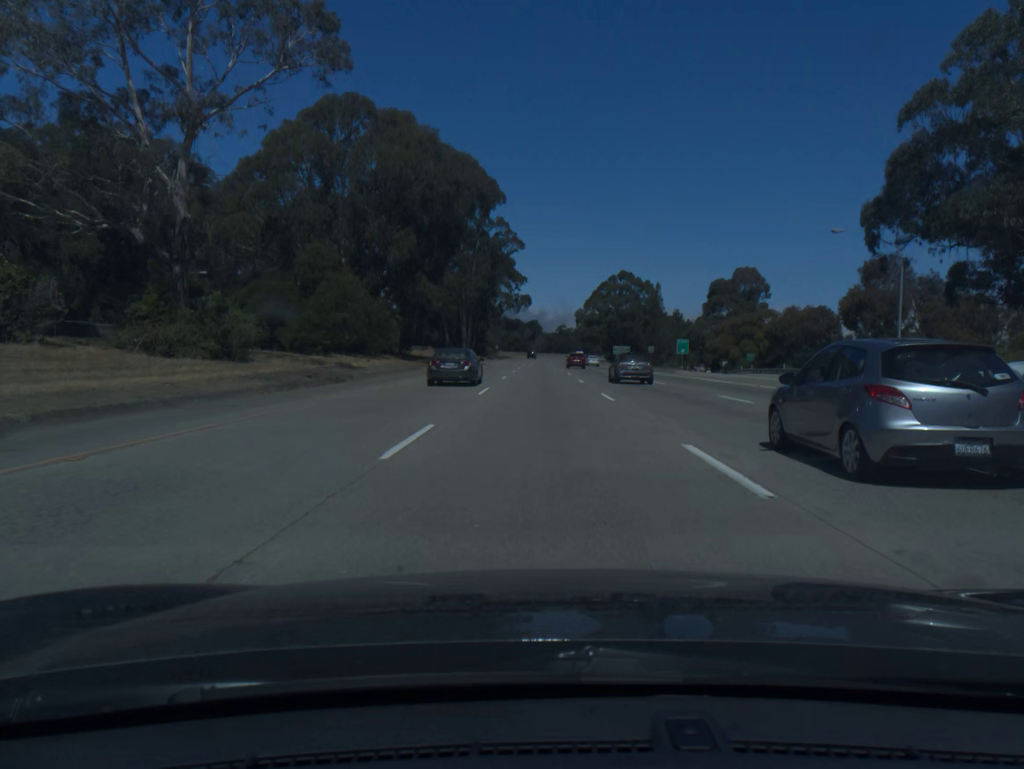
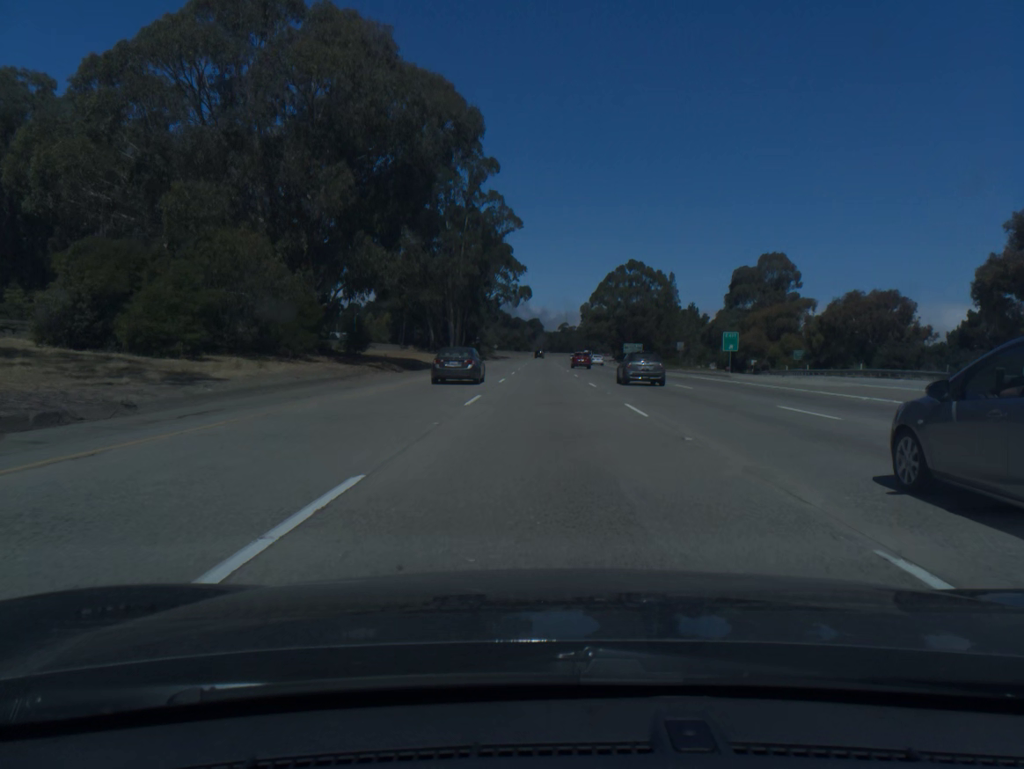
(0.0, +20.2) m; 0°
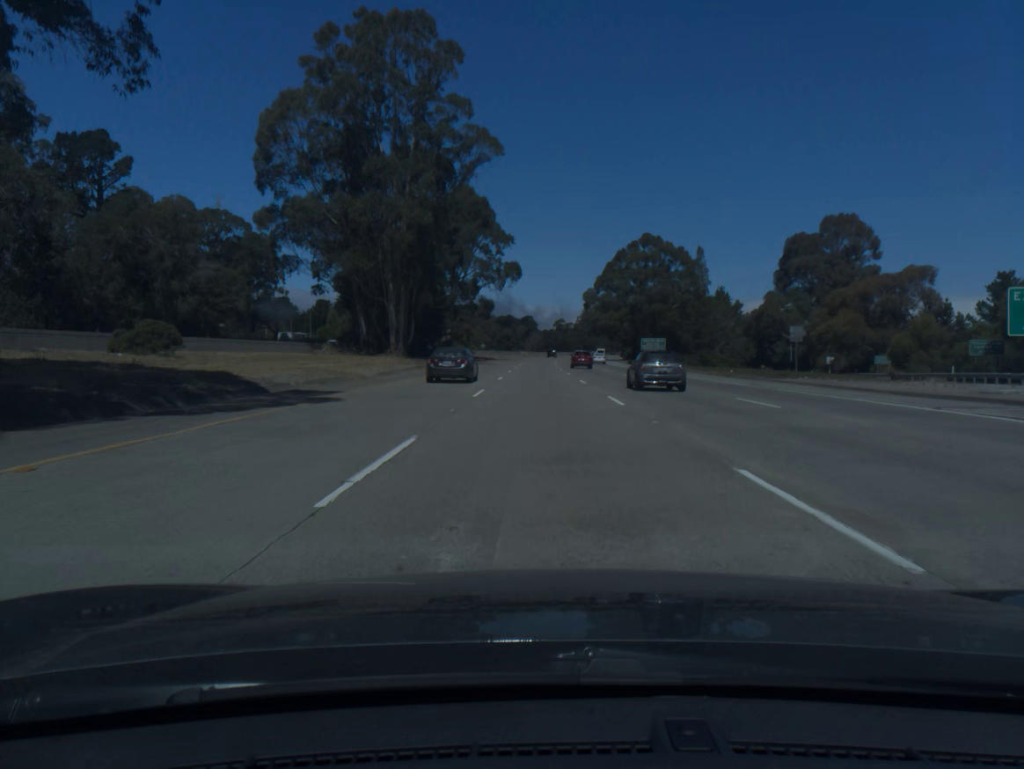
(+0.1, +40.5) m; 0°
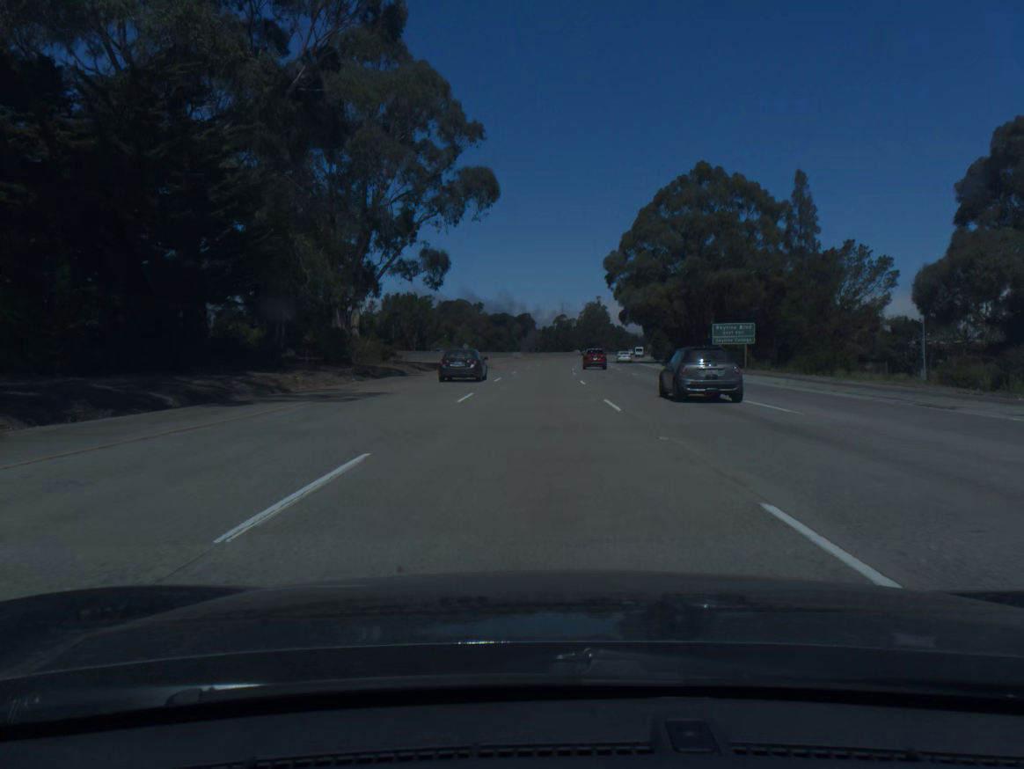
(+0.1, +60.3) m; 0°
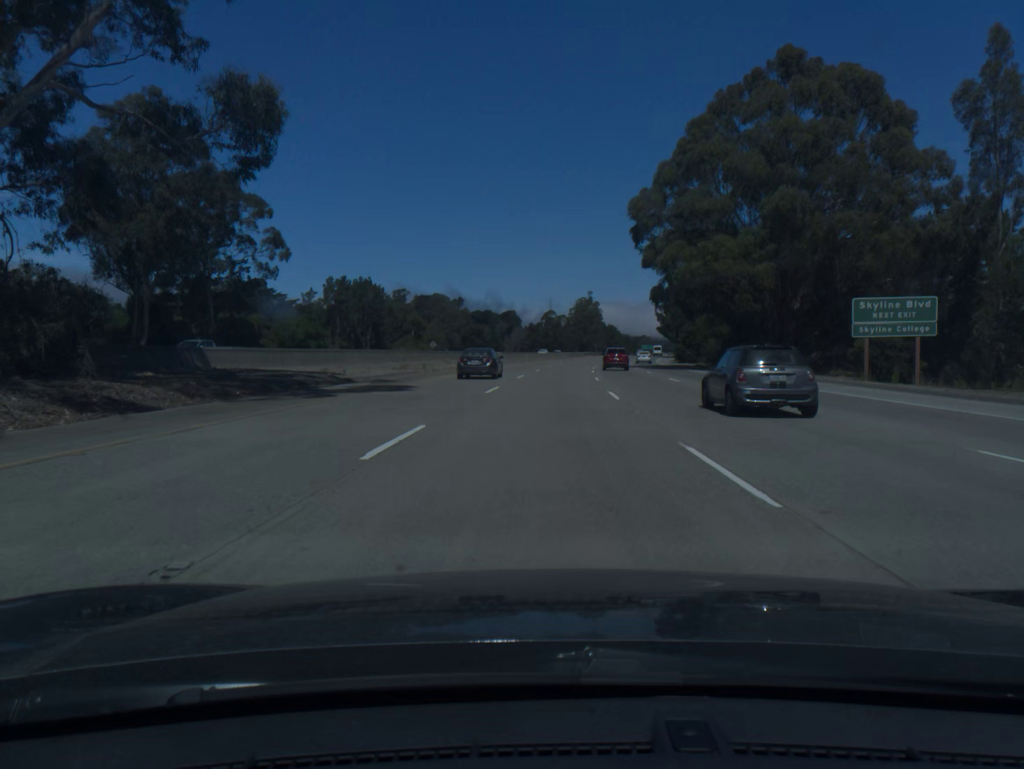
(+0.2, +40.0) m; +1°
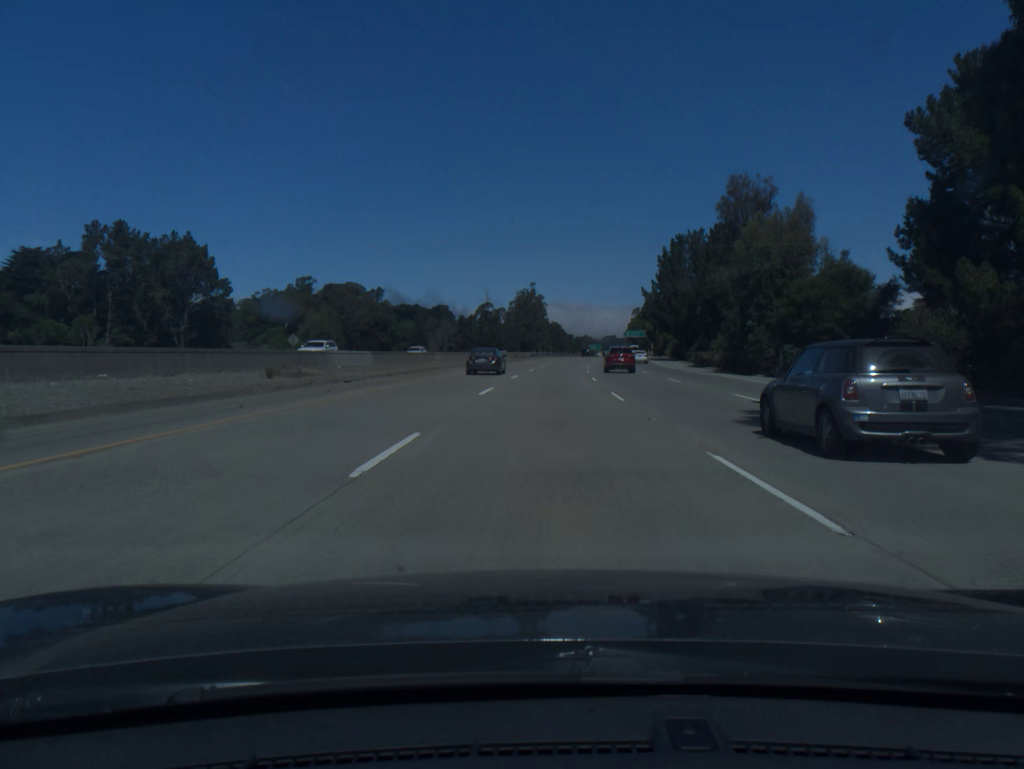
(+2.1, +59.9) m; +4°
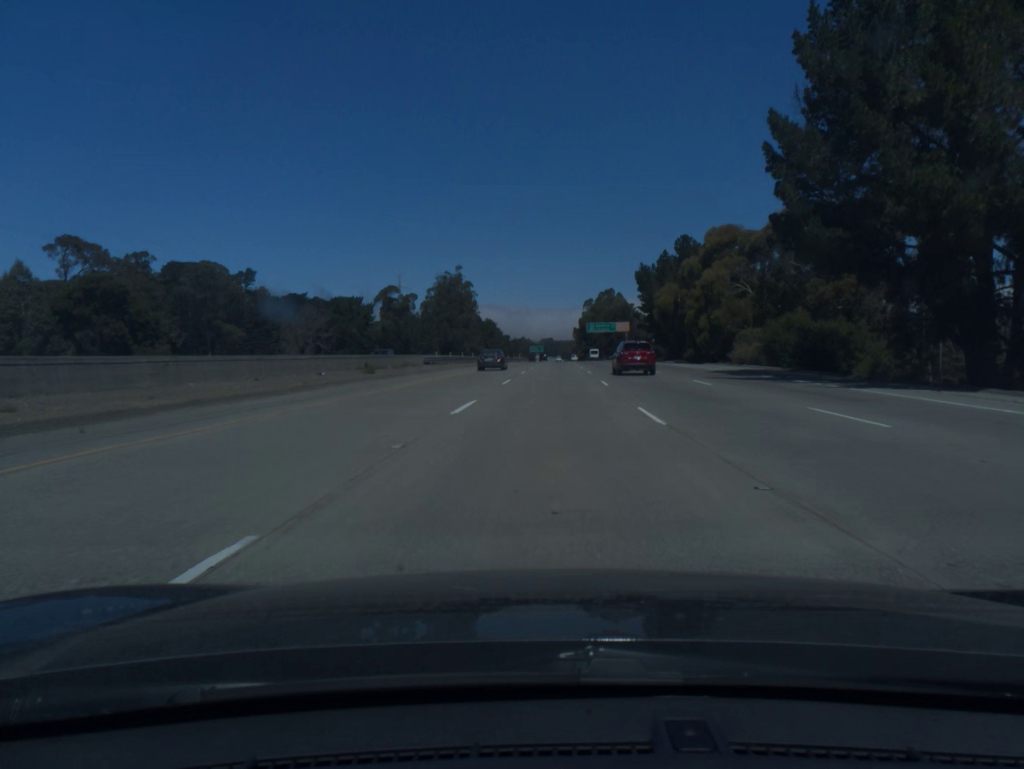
(+3.5, +79.9) m; +5°
